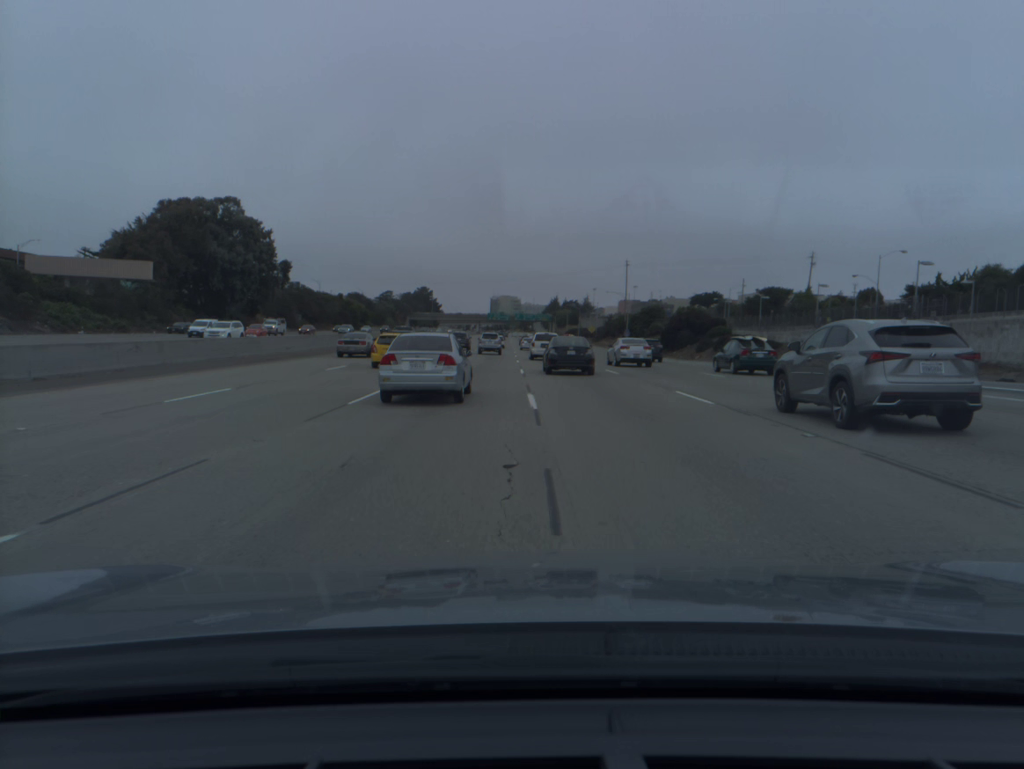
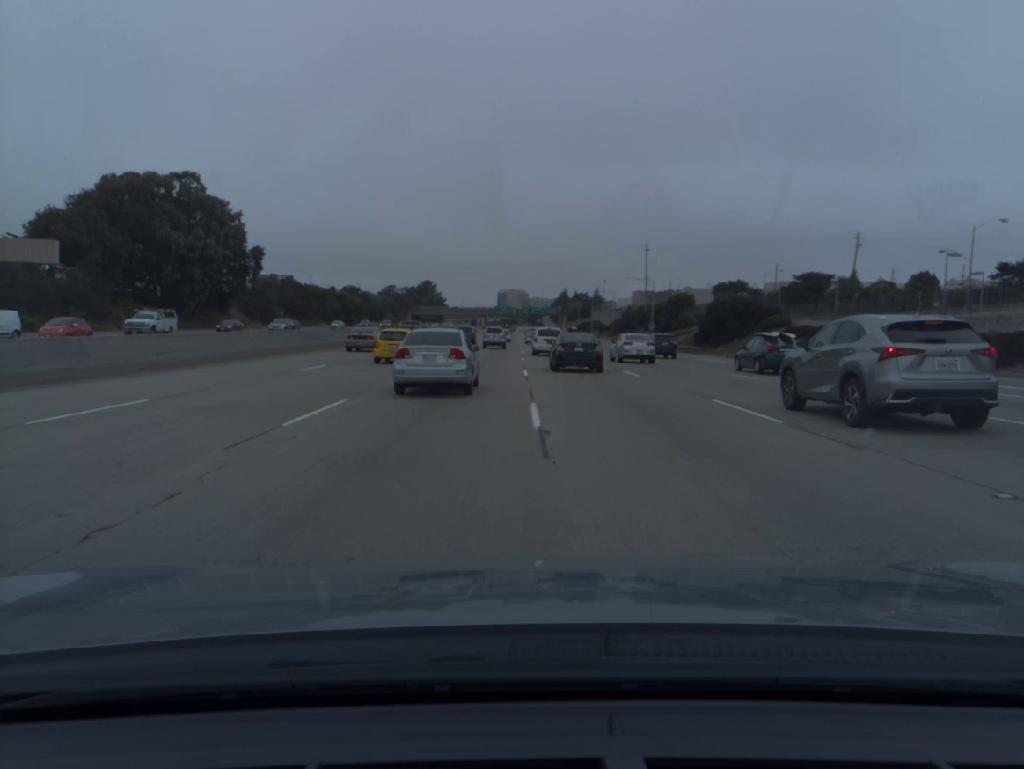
(-0.1, +18.5) m; -1°
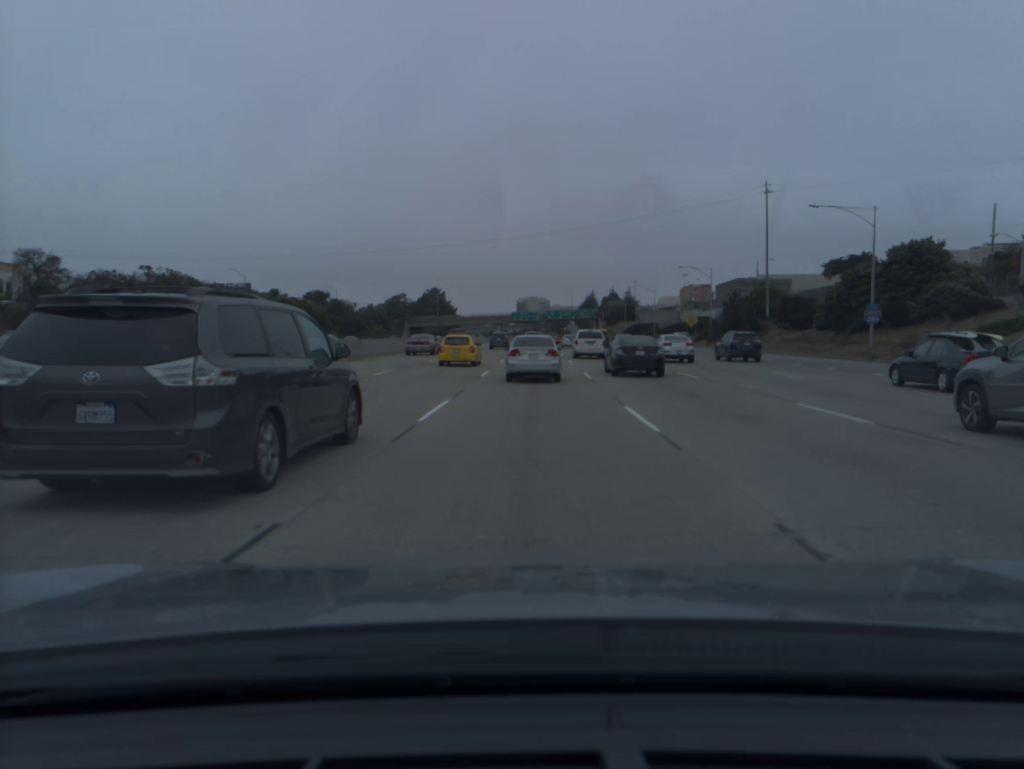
(-2.0, +70.6) m; -2°
